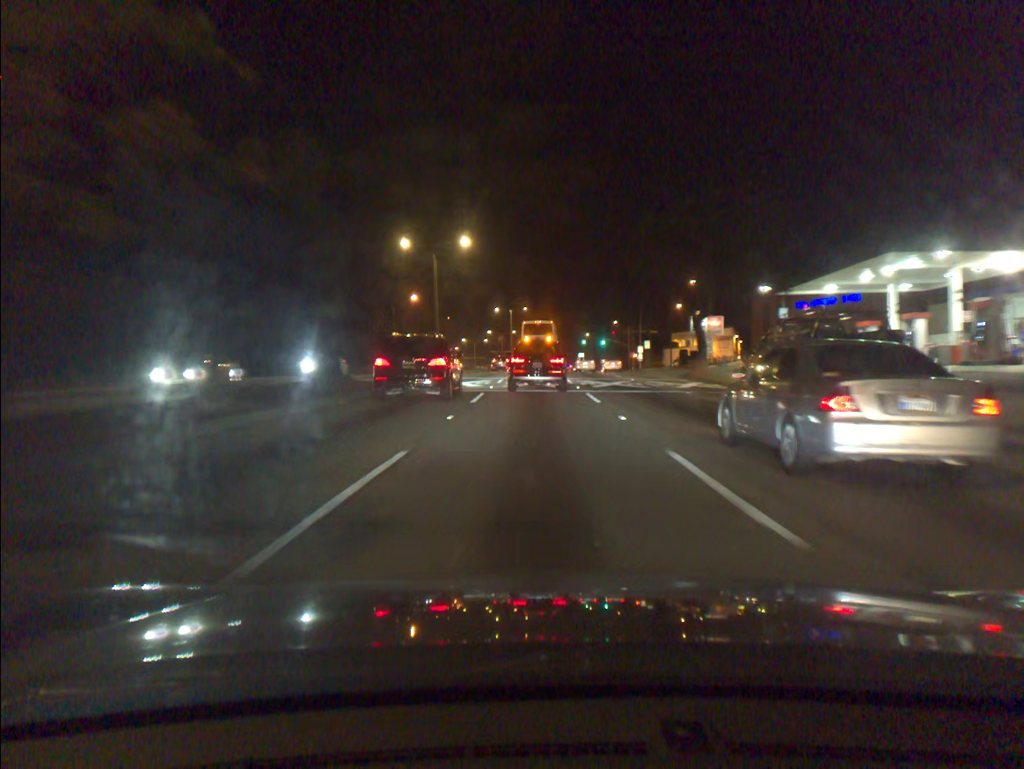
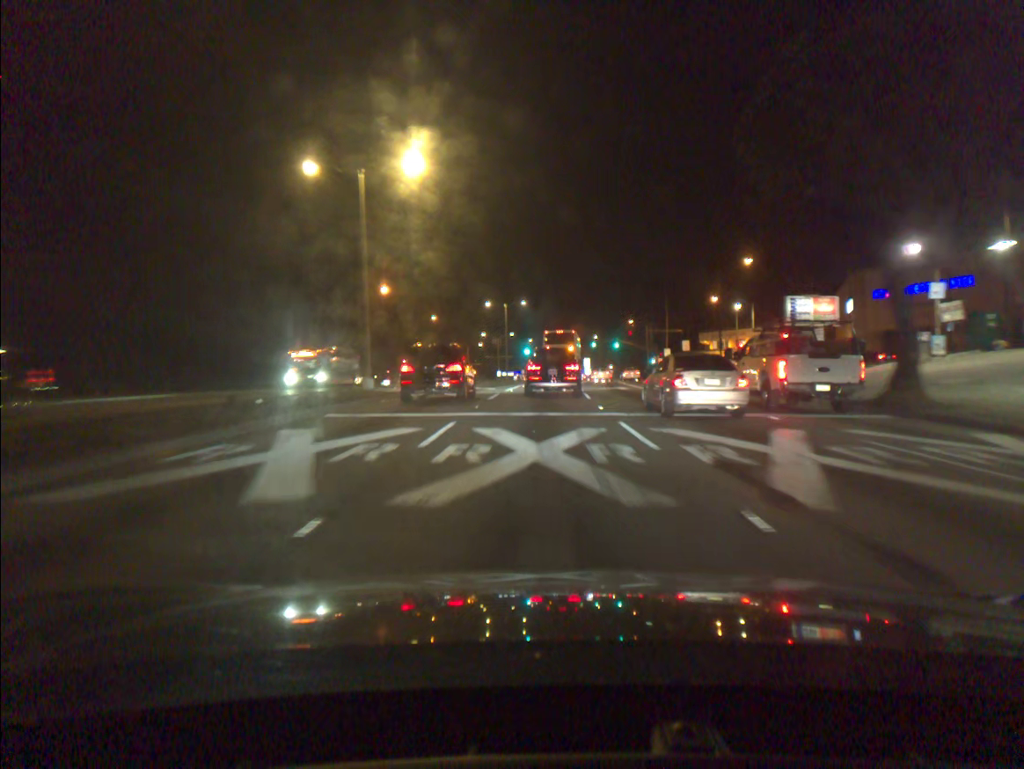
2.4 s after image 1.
(0.0, +23.8) m; 0°
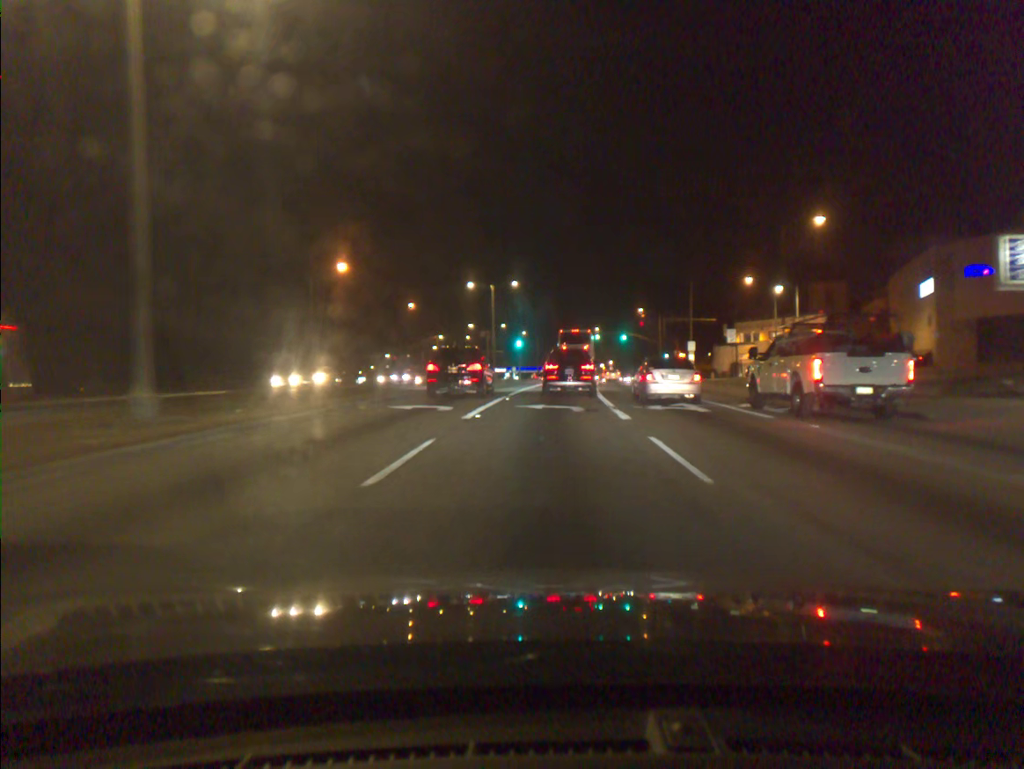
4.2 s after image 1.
(+0.1, +18.1) m; +1°
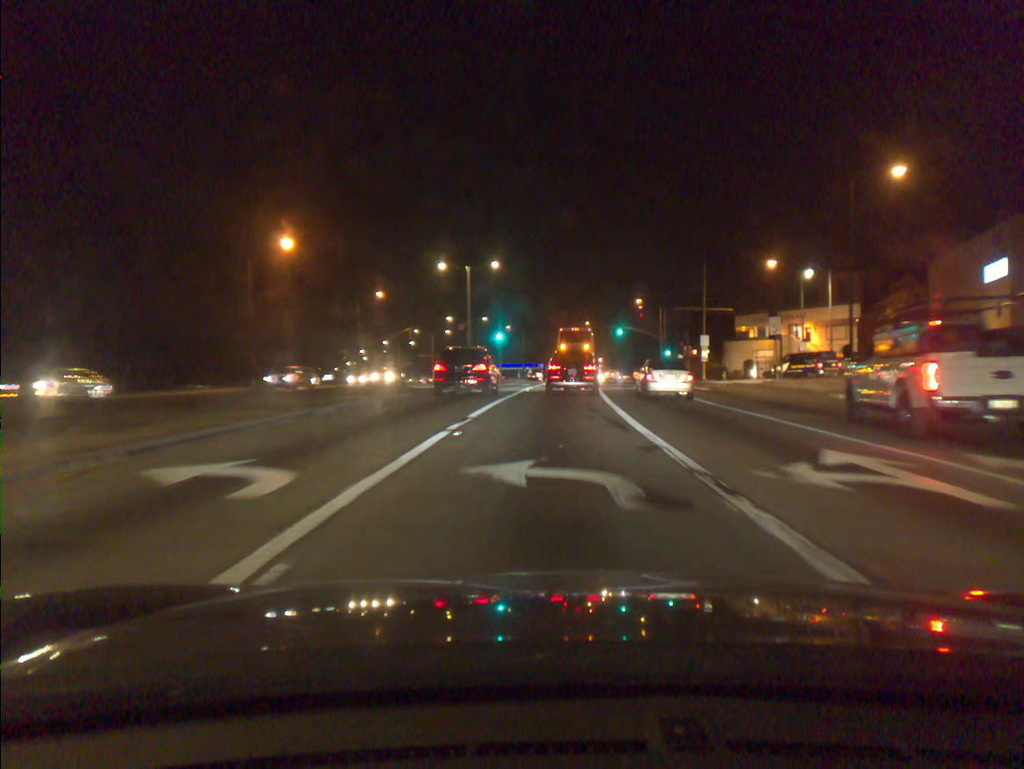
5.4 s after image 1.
(+0.1, +12.5) m; +1°
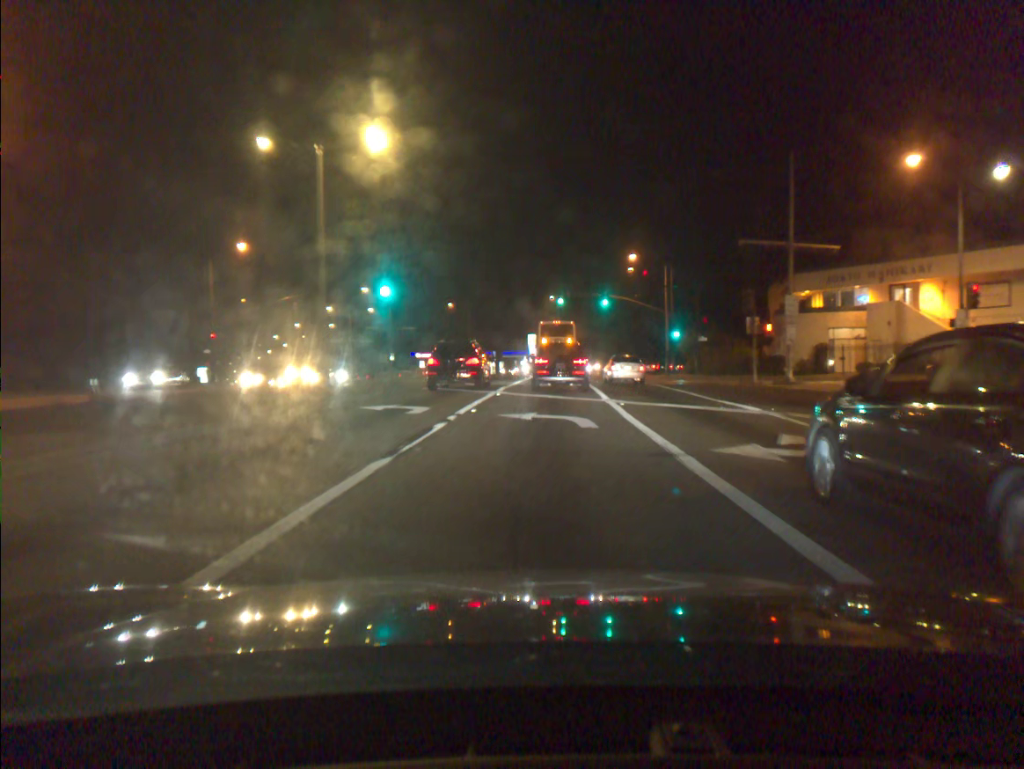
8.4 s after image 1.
(+0.9, +32.3) m; +3°
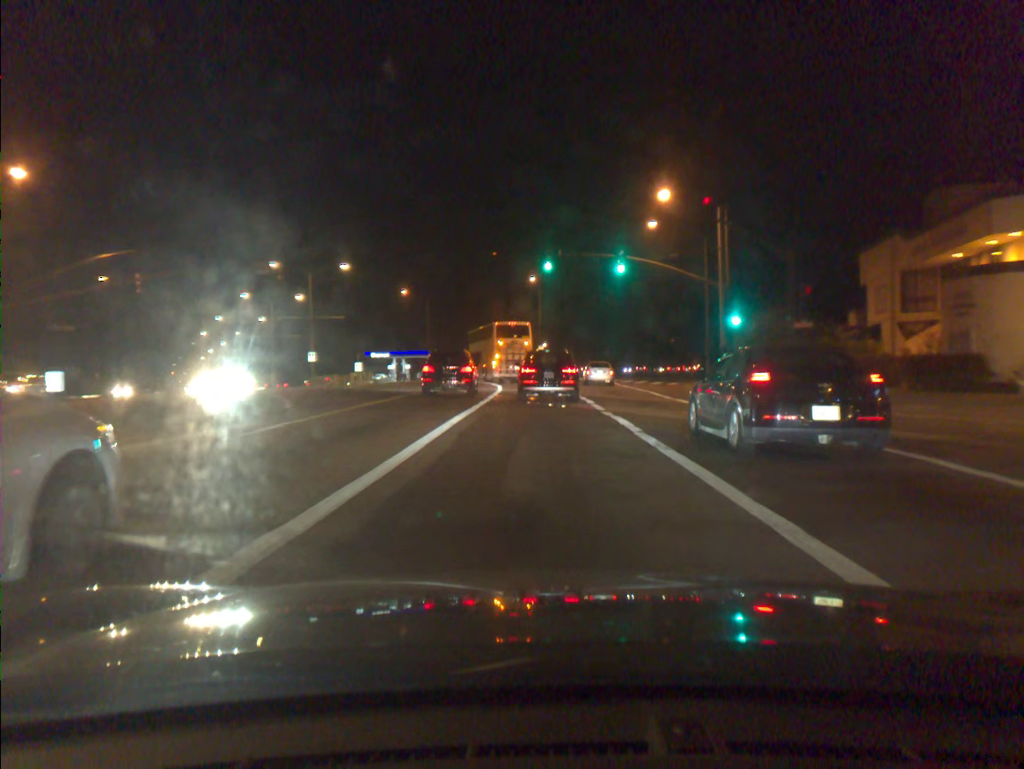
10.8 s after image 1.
(+0.3, +25.2) m; +1°
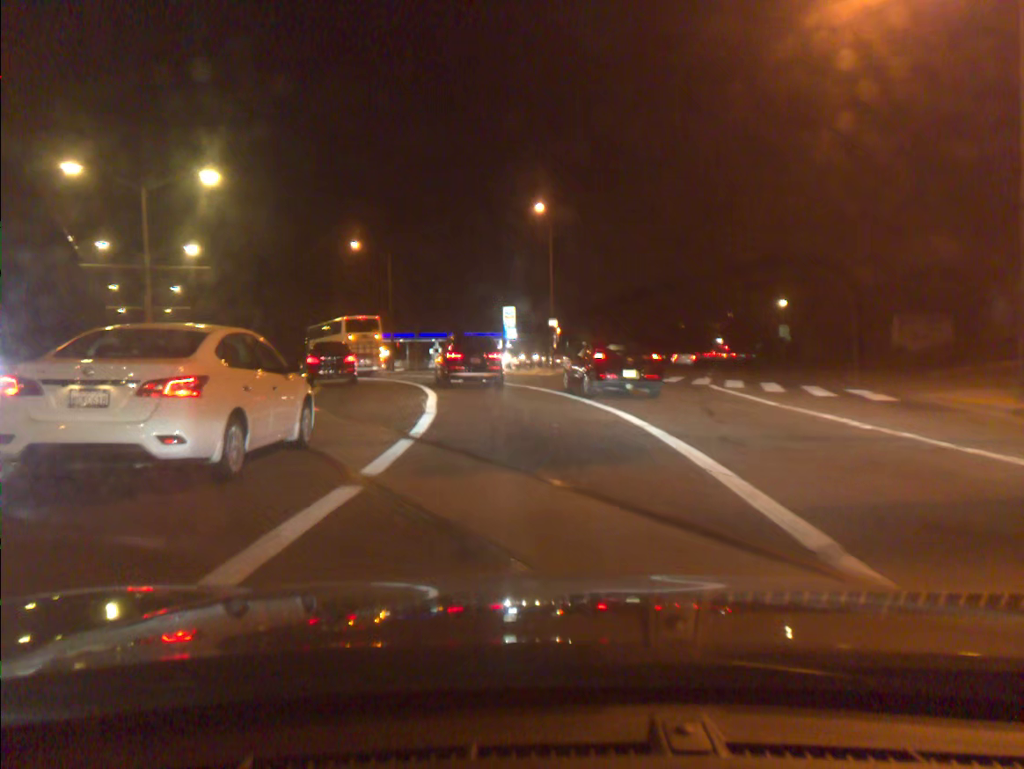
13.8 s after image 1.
(+0.2, +30.4) m; 0°
